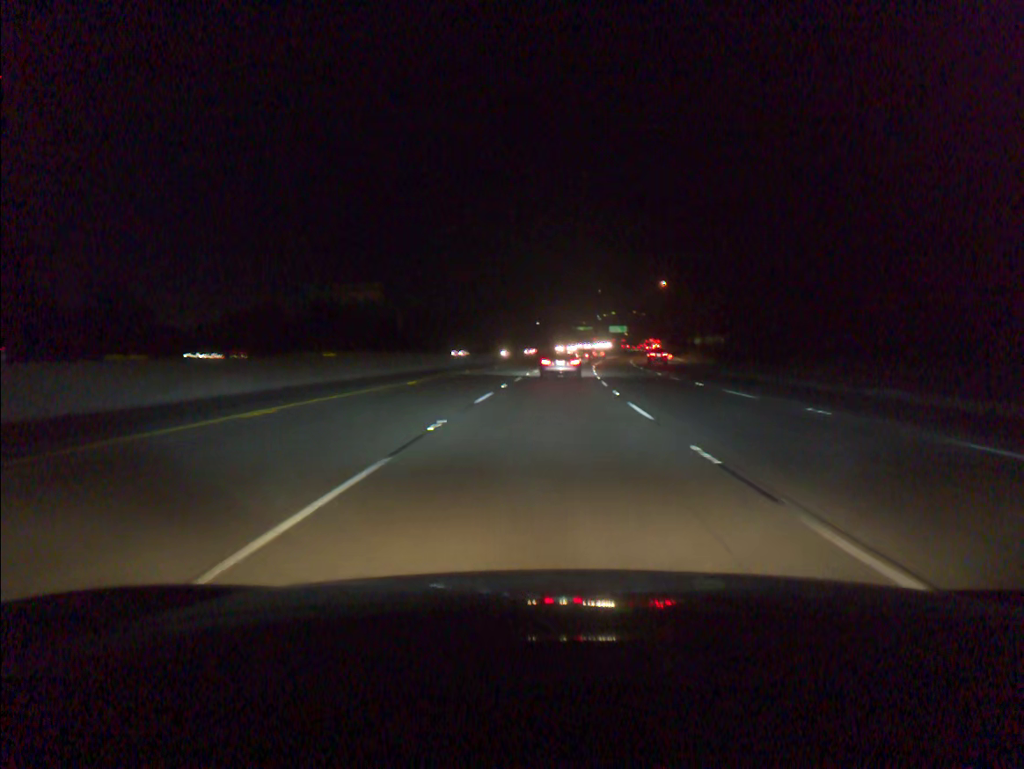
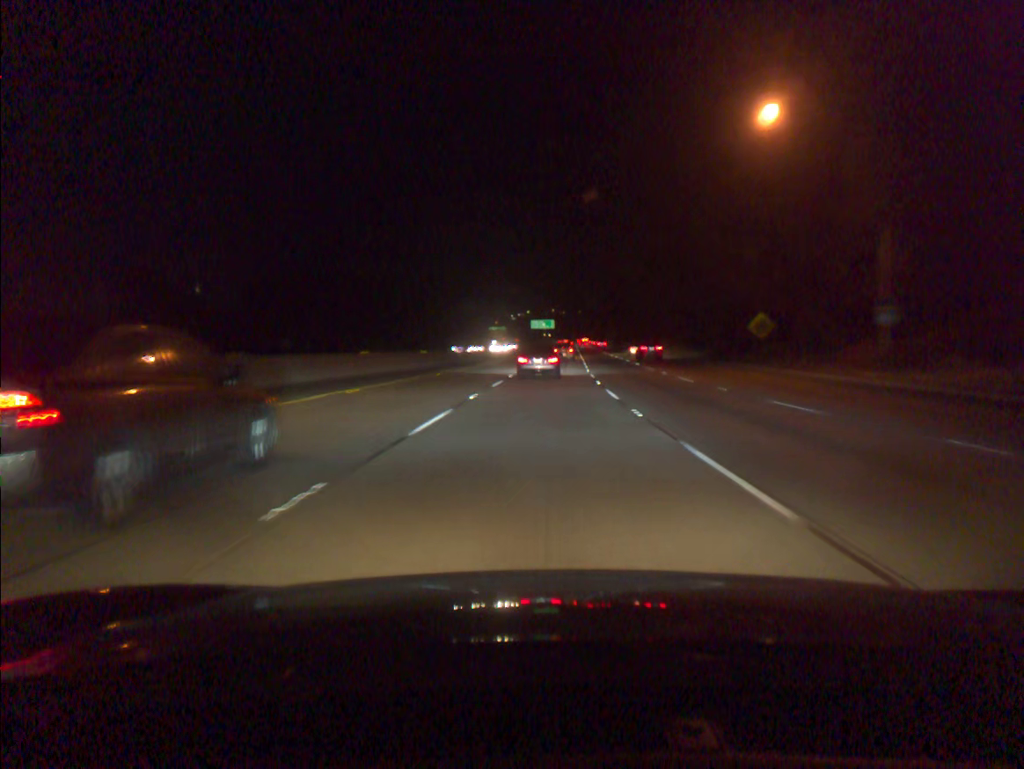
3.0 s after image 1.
(+5.3, +94.0) m; +6°
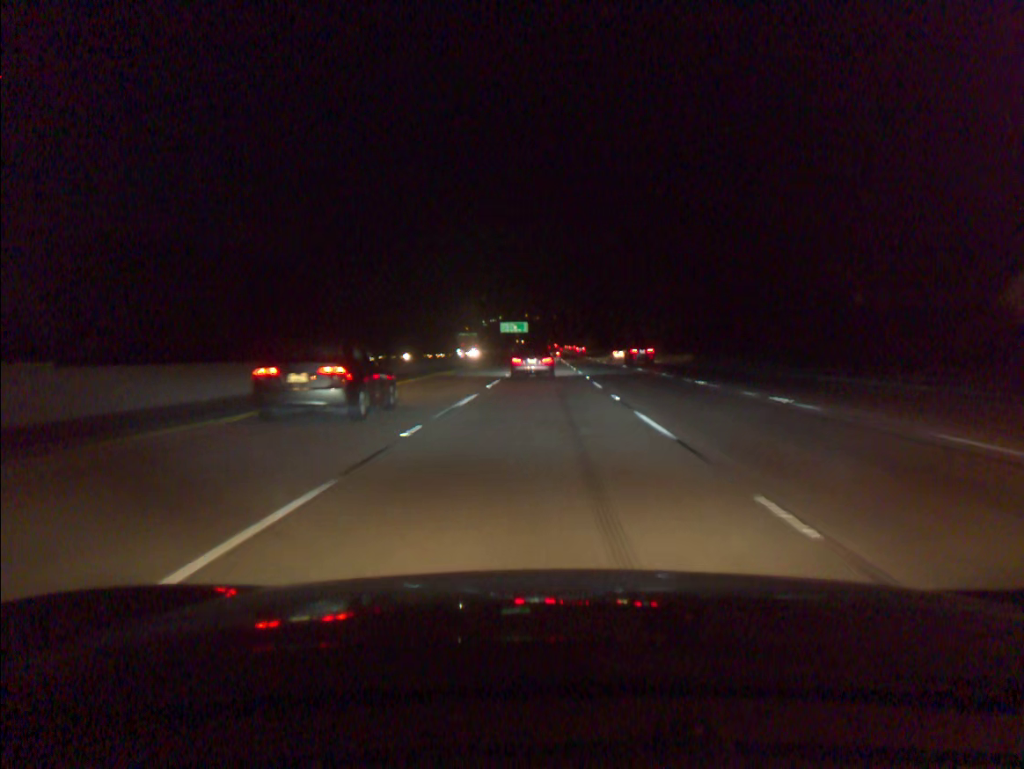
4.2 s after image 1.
(+0.7, +37.5) m; +2°
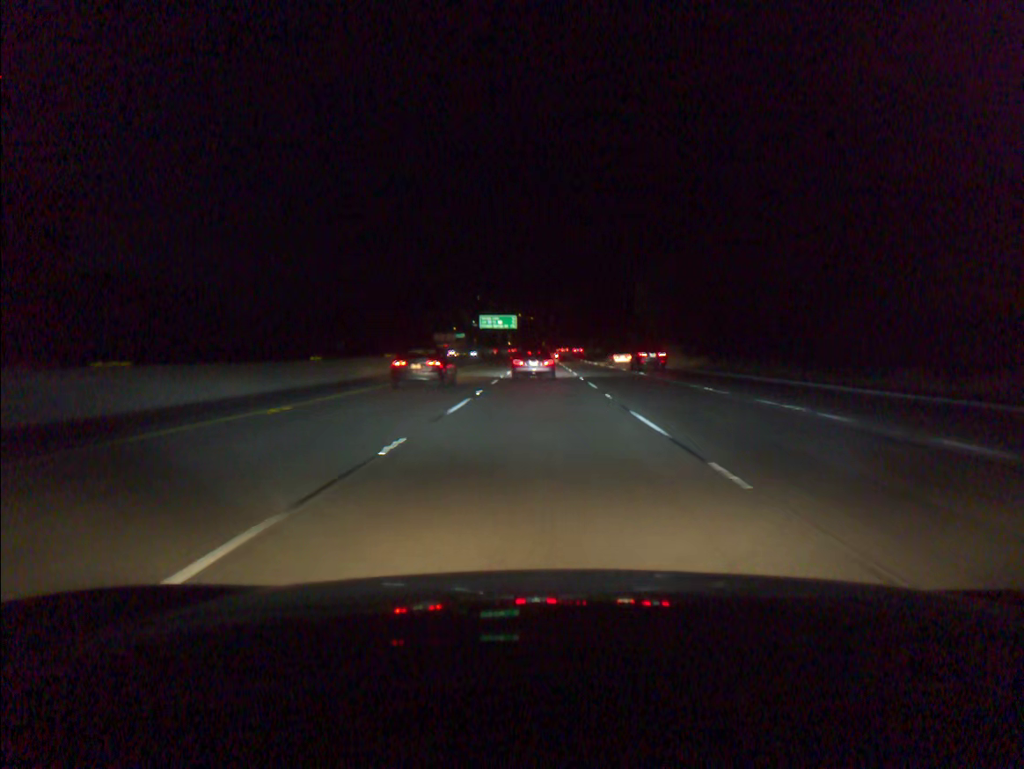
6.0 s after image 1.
(+0.4, +55.8) m; 0°
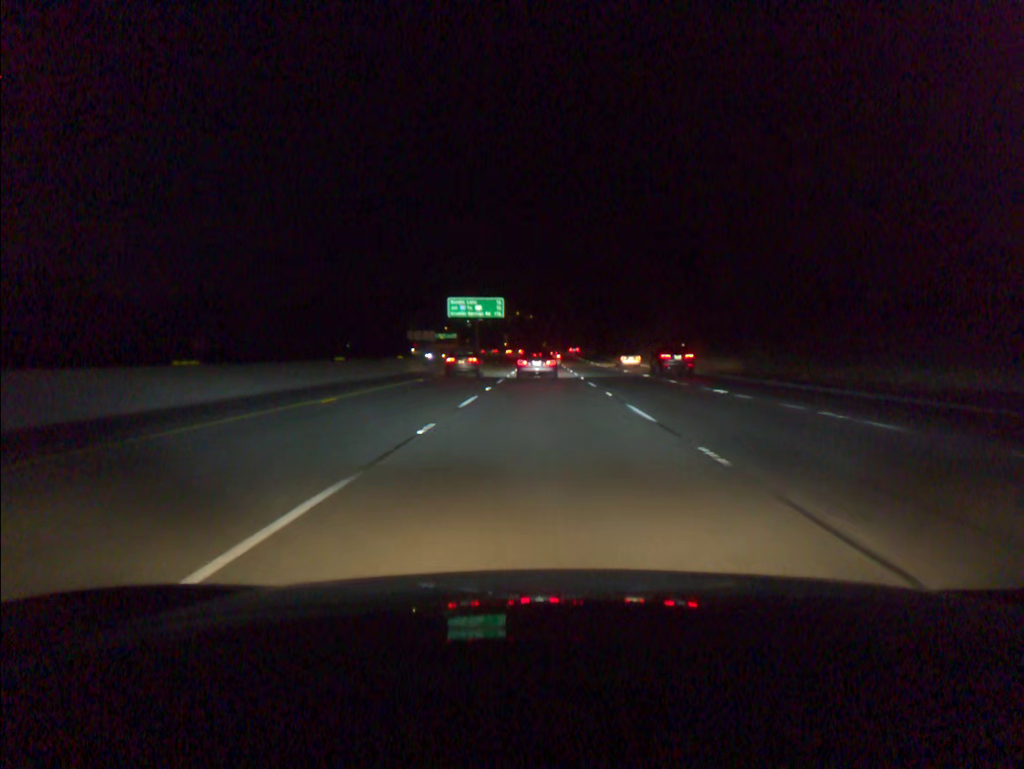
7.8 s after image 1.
(0.0, +55.2) m; 0°
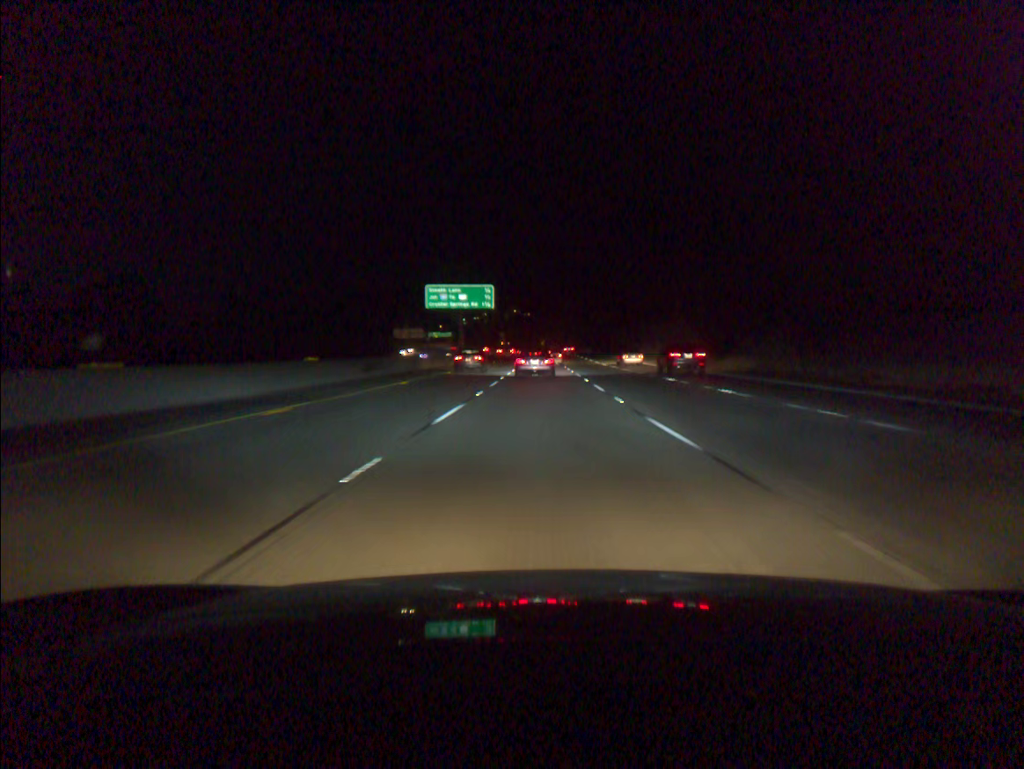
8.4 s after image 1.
(0.0, +18.3) m; 0°
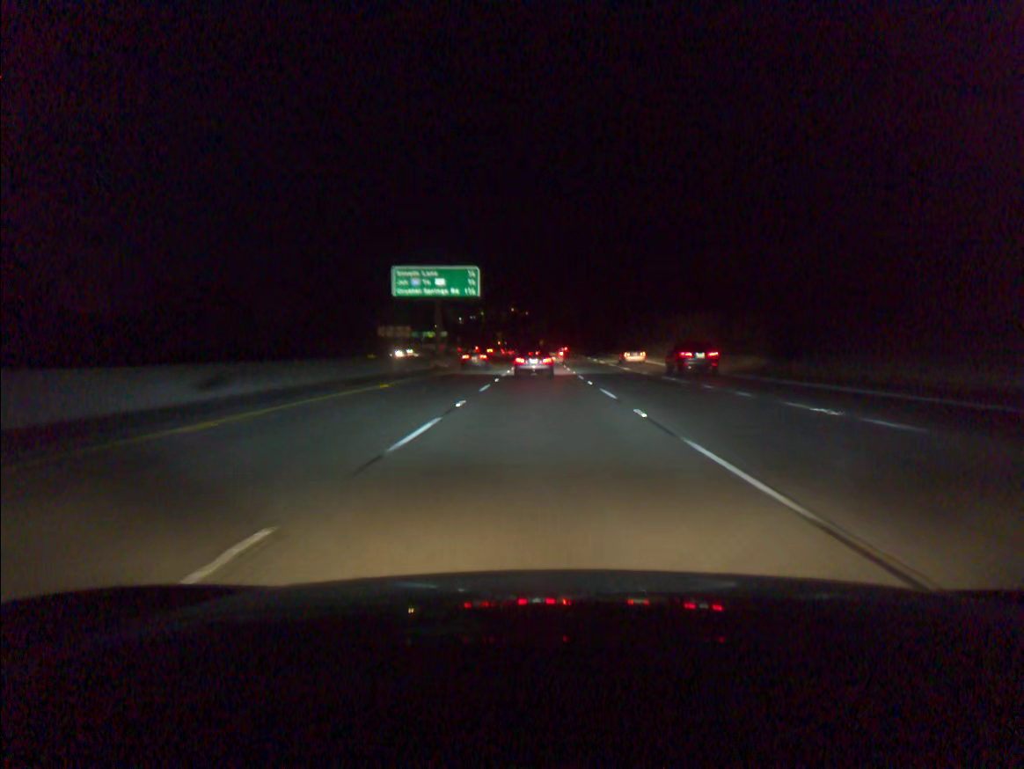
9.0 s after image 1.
(0.0, +18.2) m; 0°
